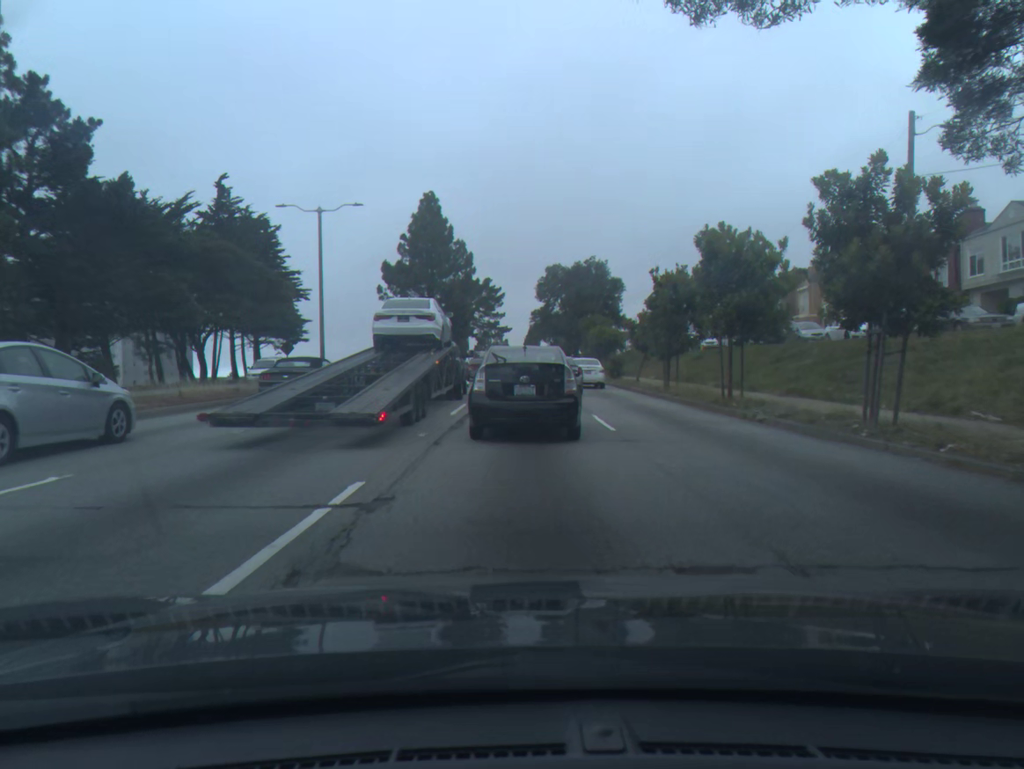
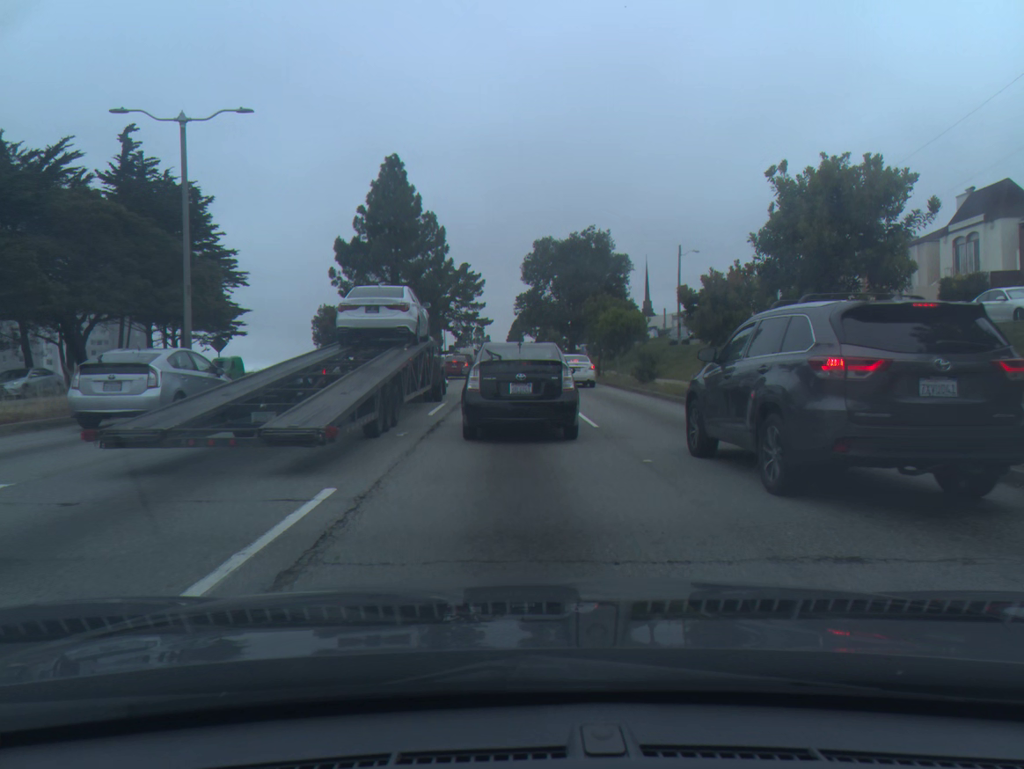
(+0.2, +14.9) m; +3°
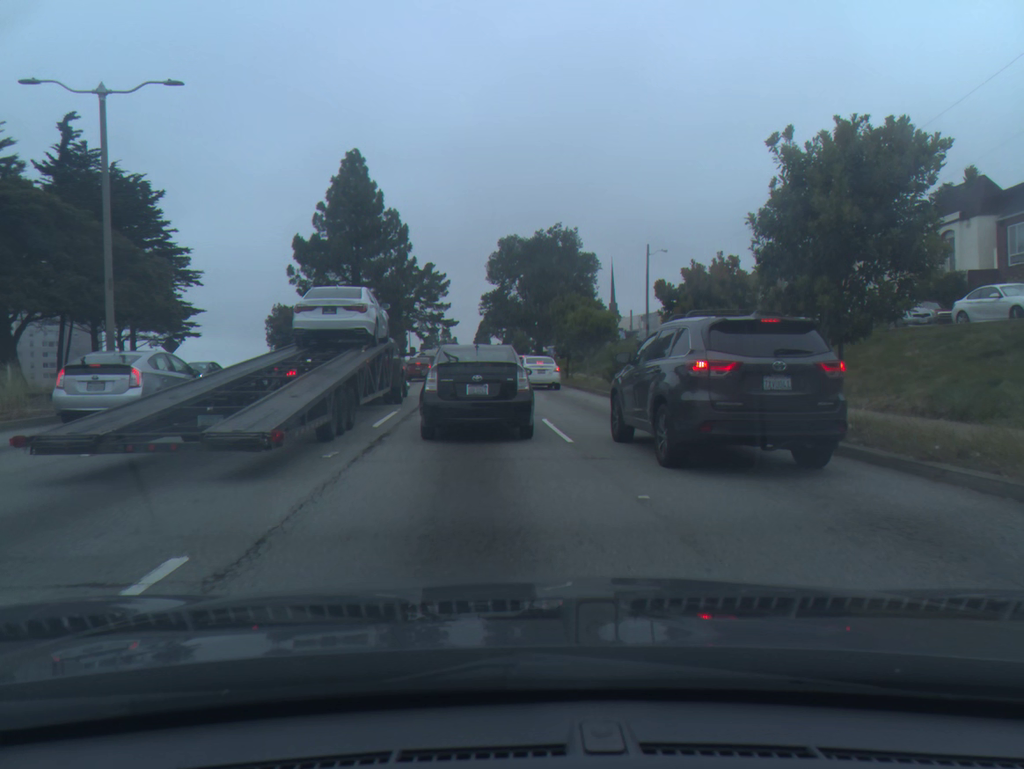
(+0.1, +2.4) m; +3°
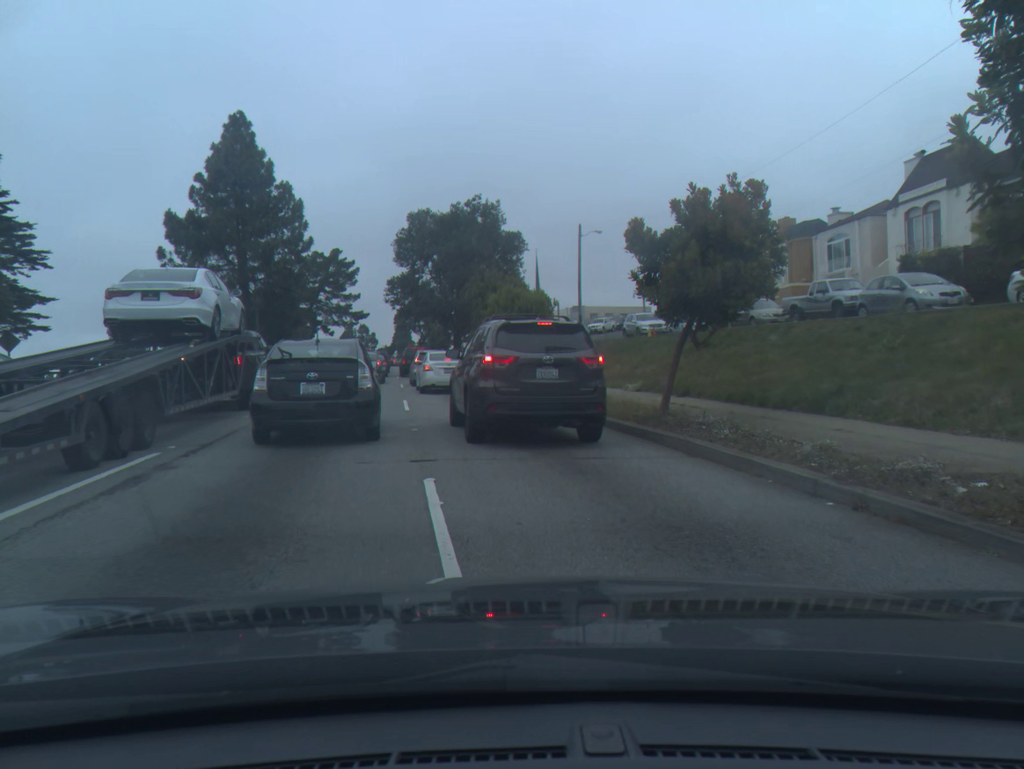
(+0.4, +8.4) m; +4°
